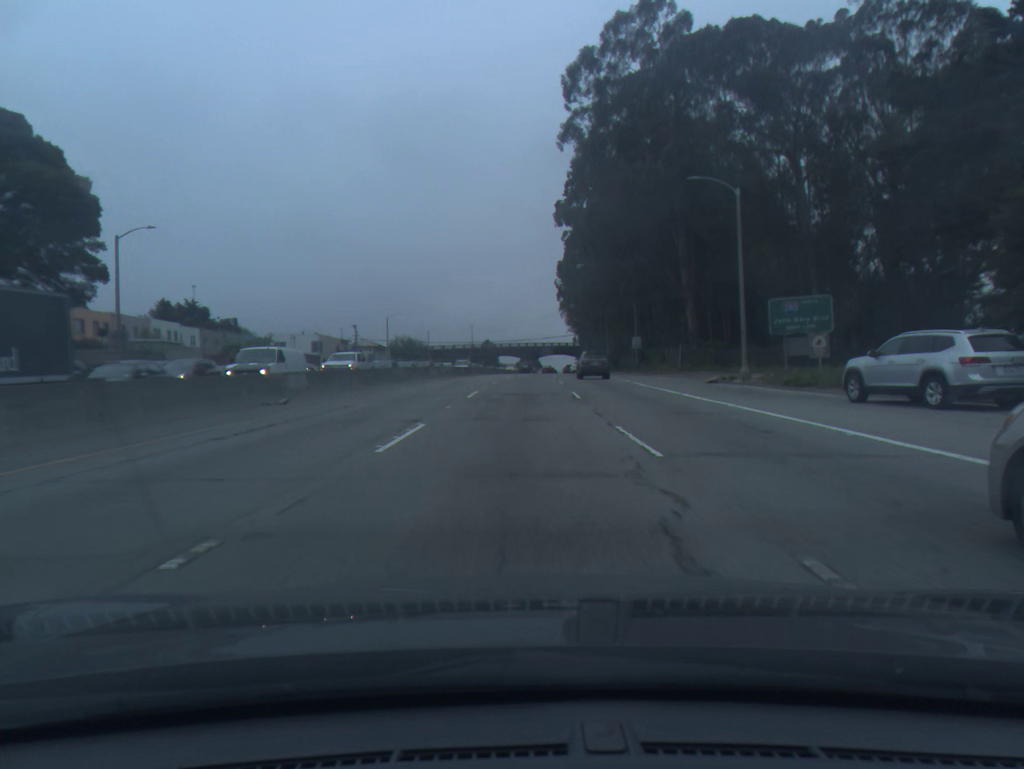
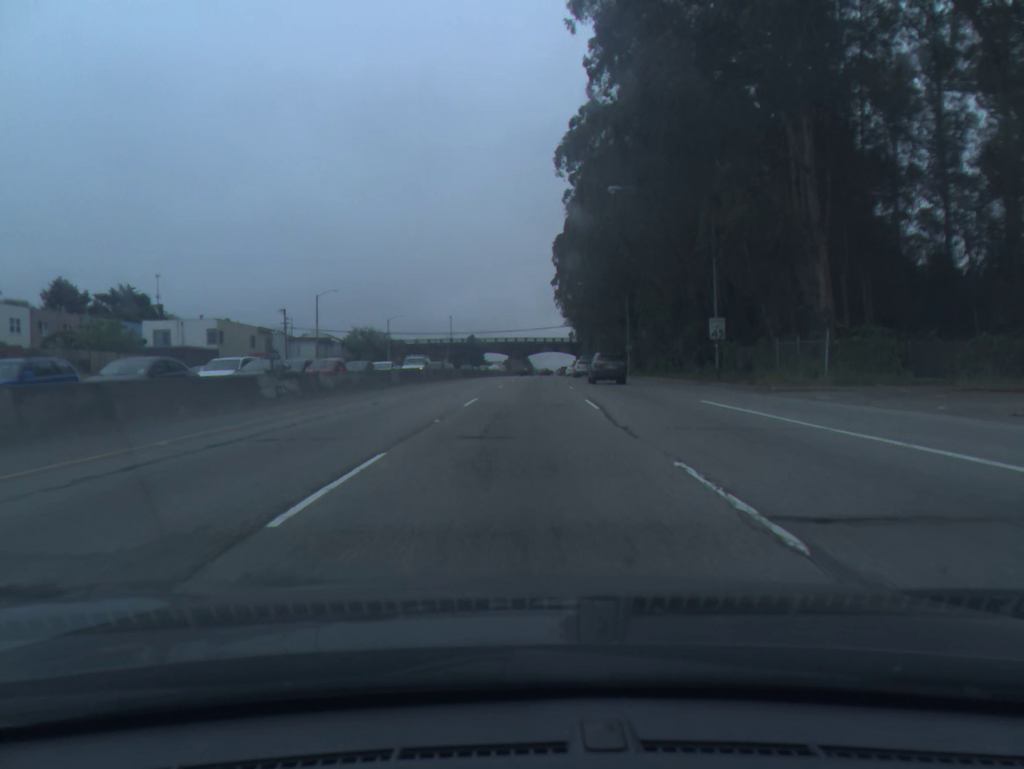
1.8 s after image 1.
(+0.2, +34.4) m; +1°
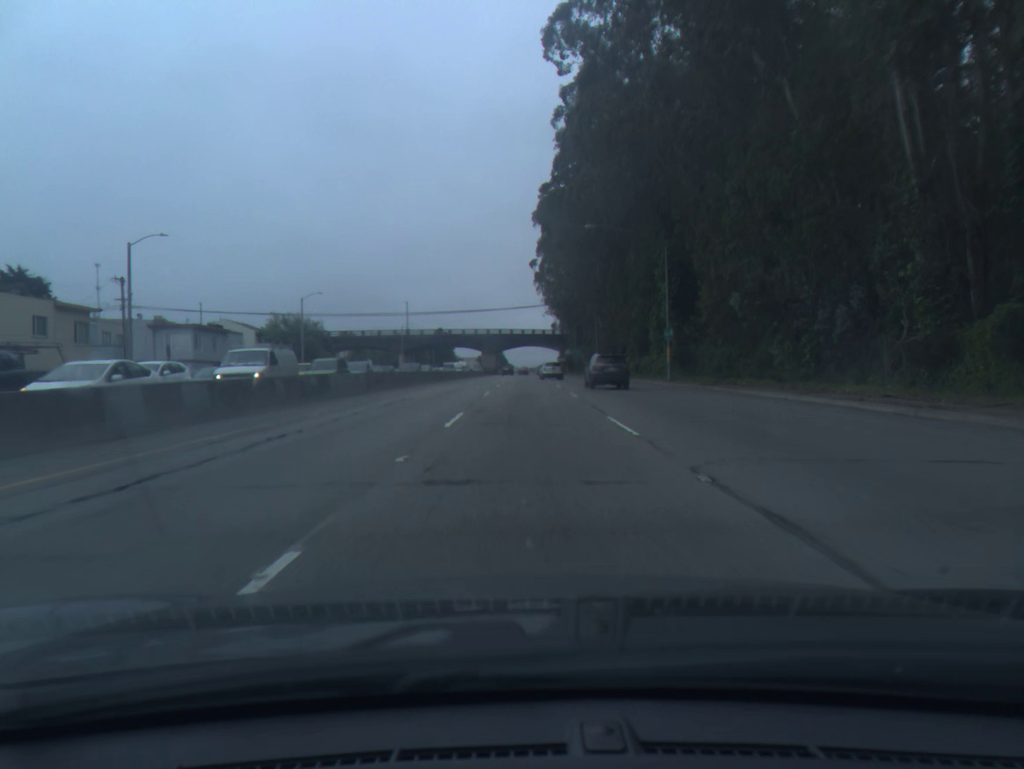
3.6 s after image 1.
(+0.4, +34.7) m; +2°
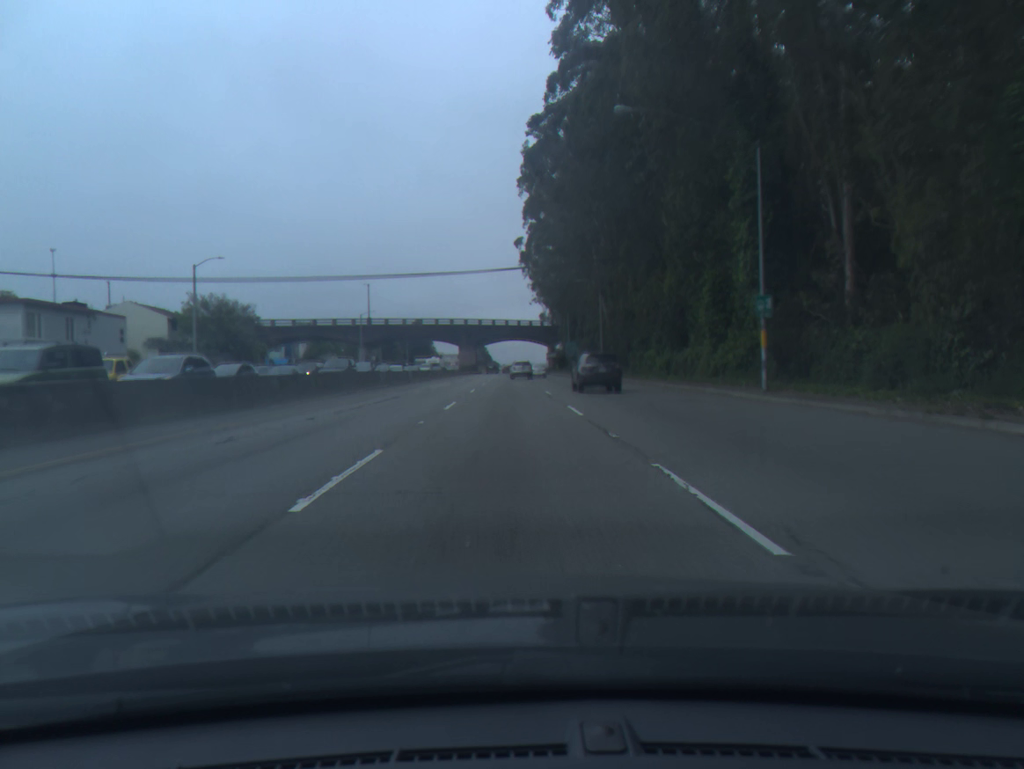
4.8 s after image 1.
(+0.3, +23.4) m; +1°
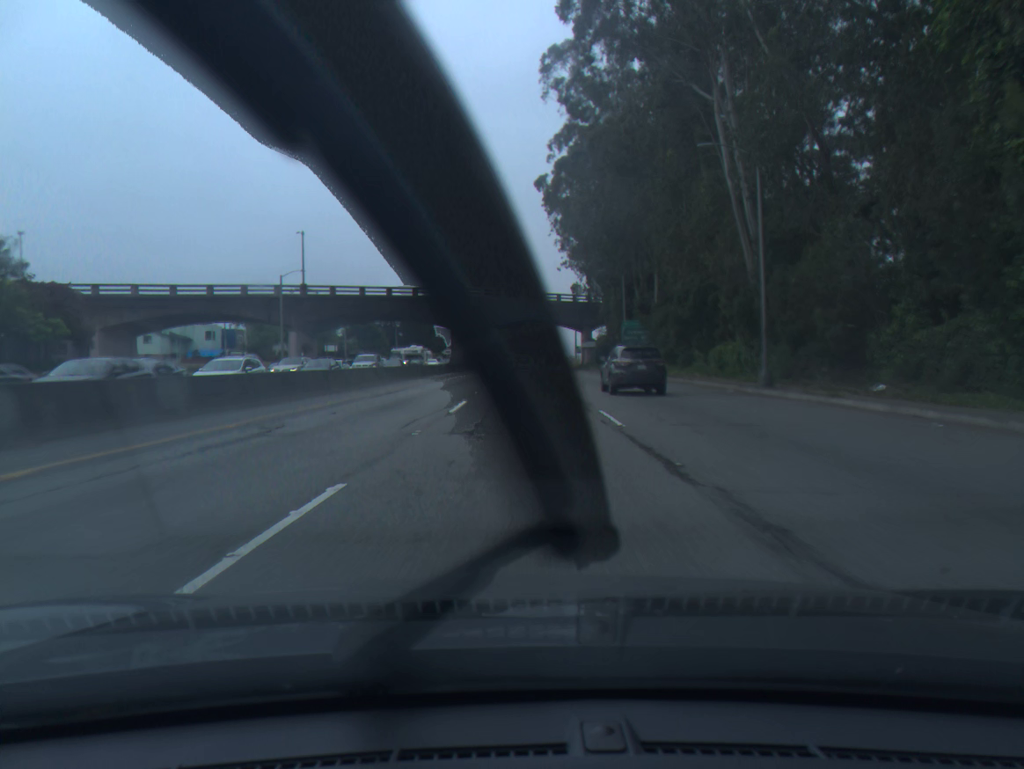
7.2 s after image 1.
(-0.7, +47.7) m; -1°
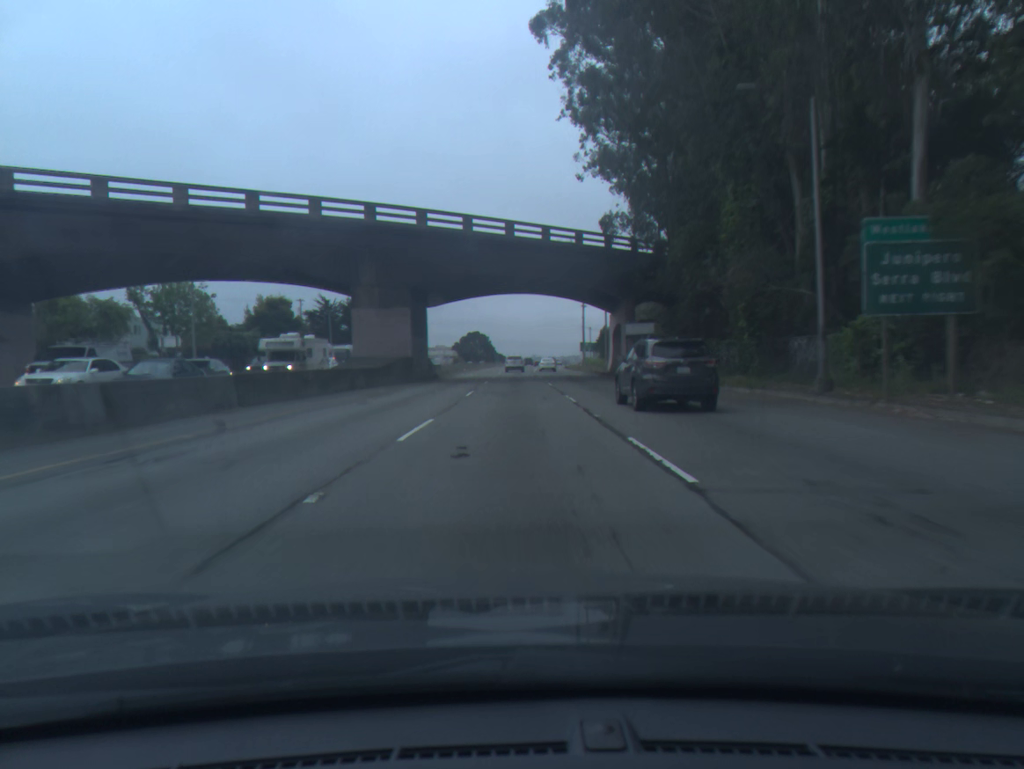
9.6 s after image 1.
(+0.4, +50.5) m; +1°
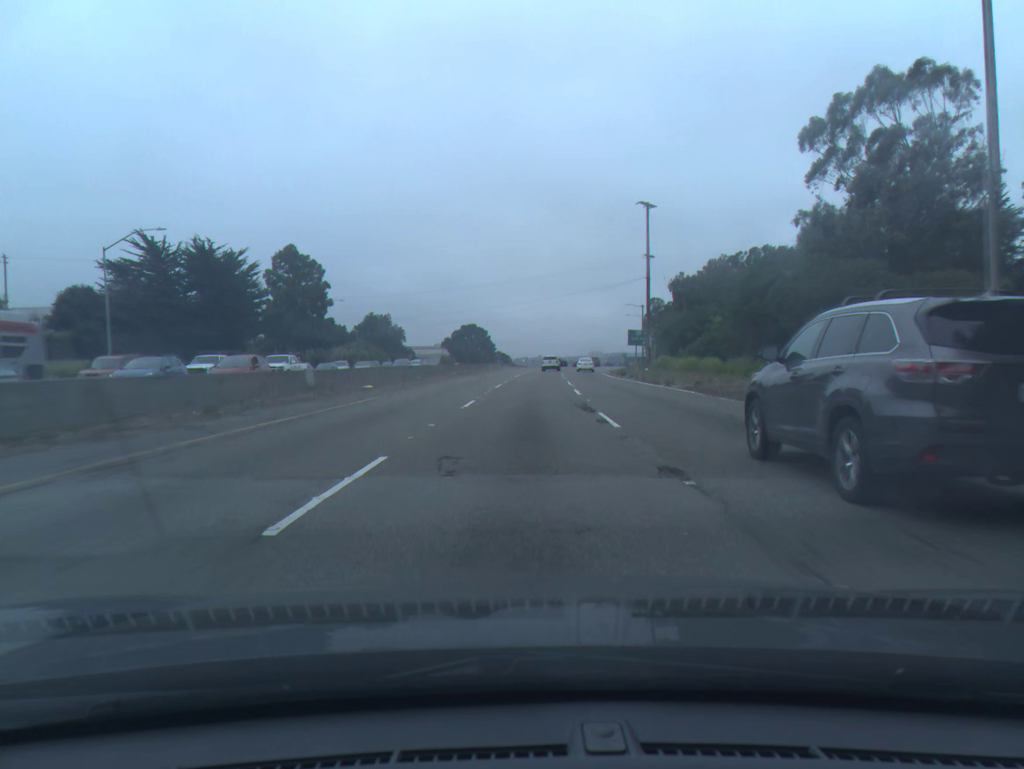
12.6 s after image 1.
(-0.4, +65.7) m; 0°
